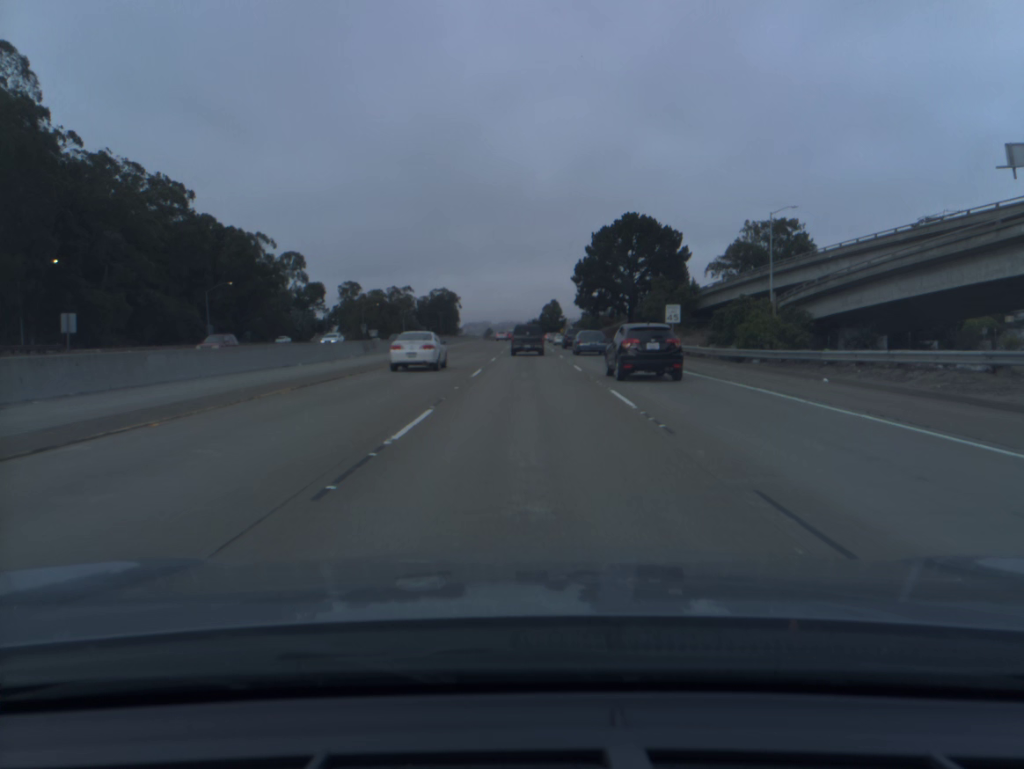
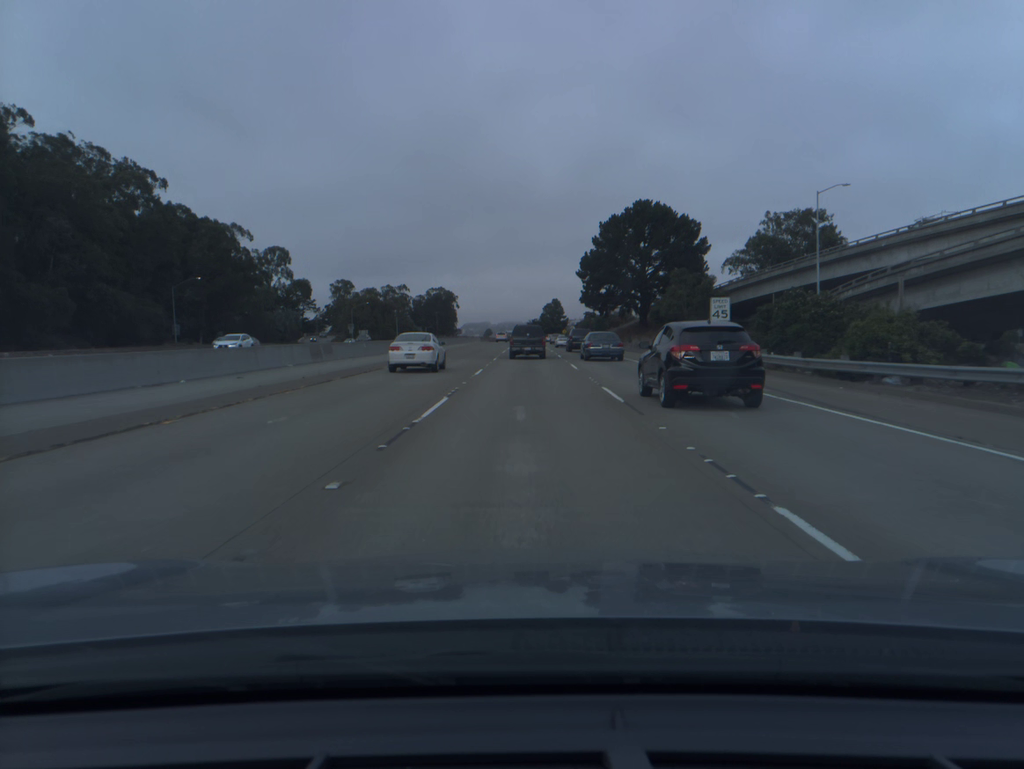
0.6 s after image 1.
(0.0, +12.0) m; 0°
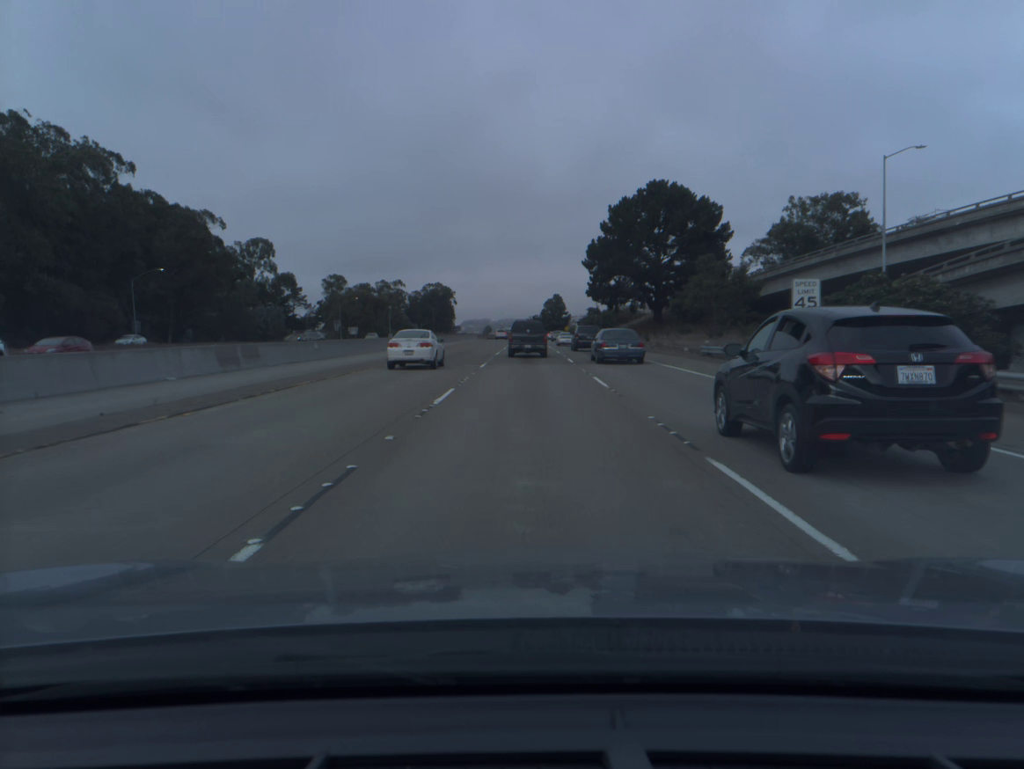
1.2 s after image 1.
(0.0, +11.7) m; 0°
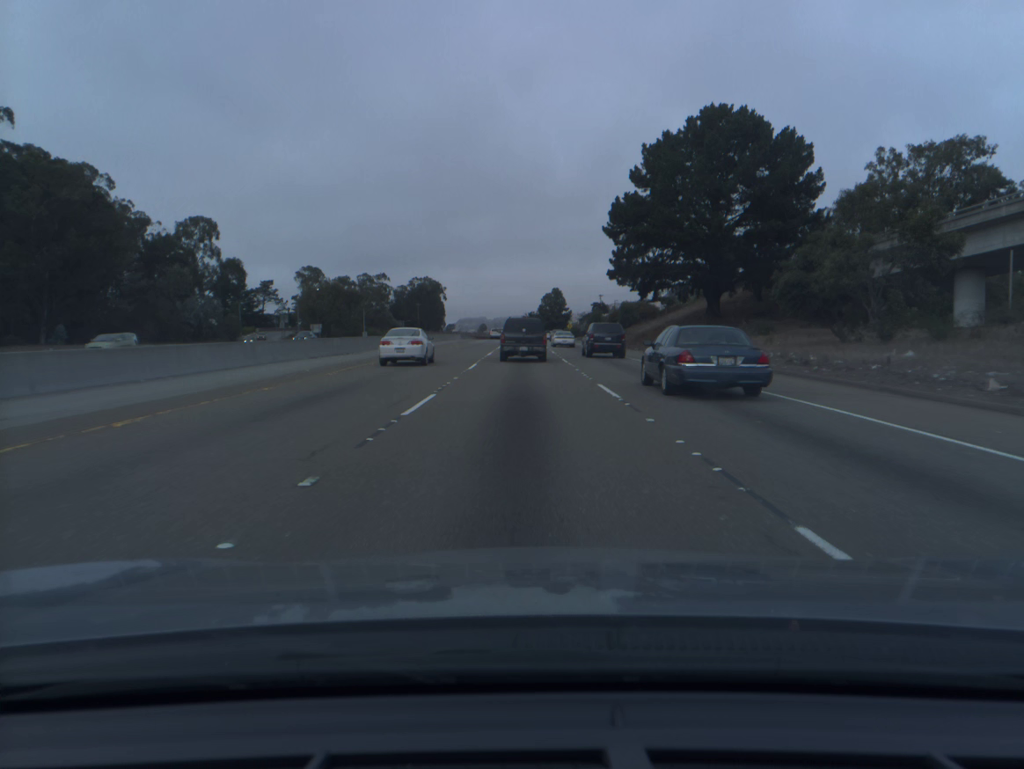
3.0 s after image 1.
(+0.1, +32.7) m; 0°
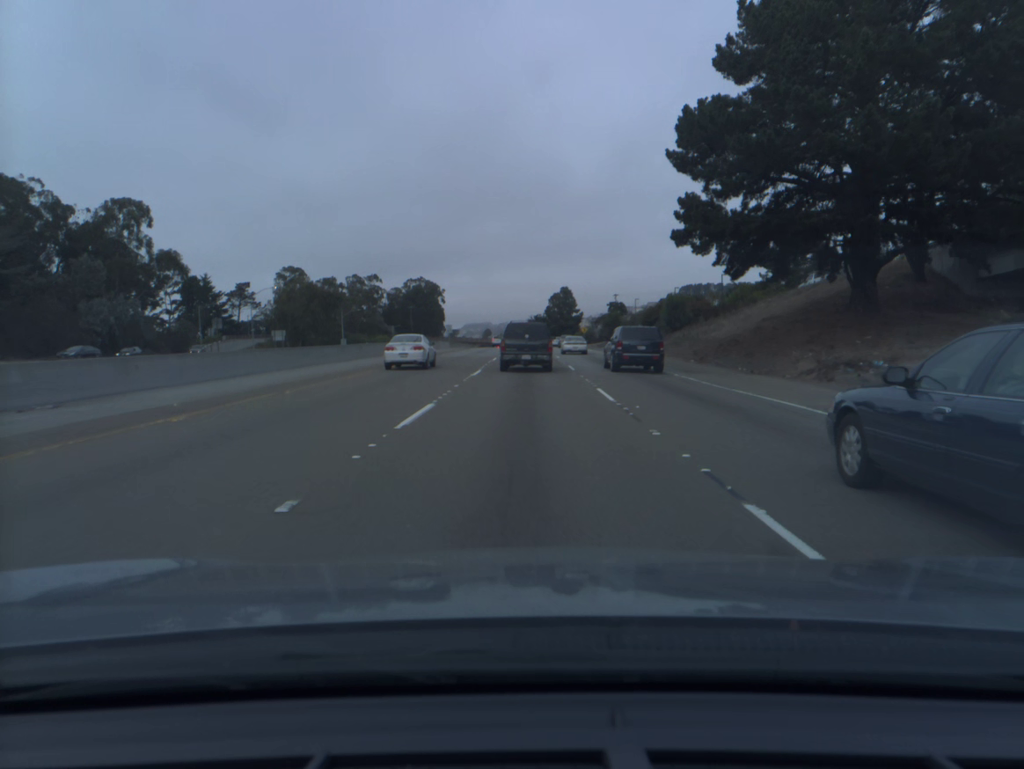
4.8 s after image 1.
(-0.1, +29.8) m; 0°
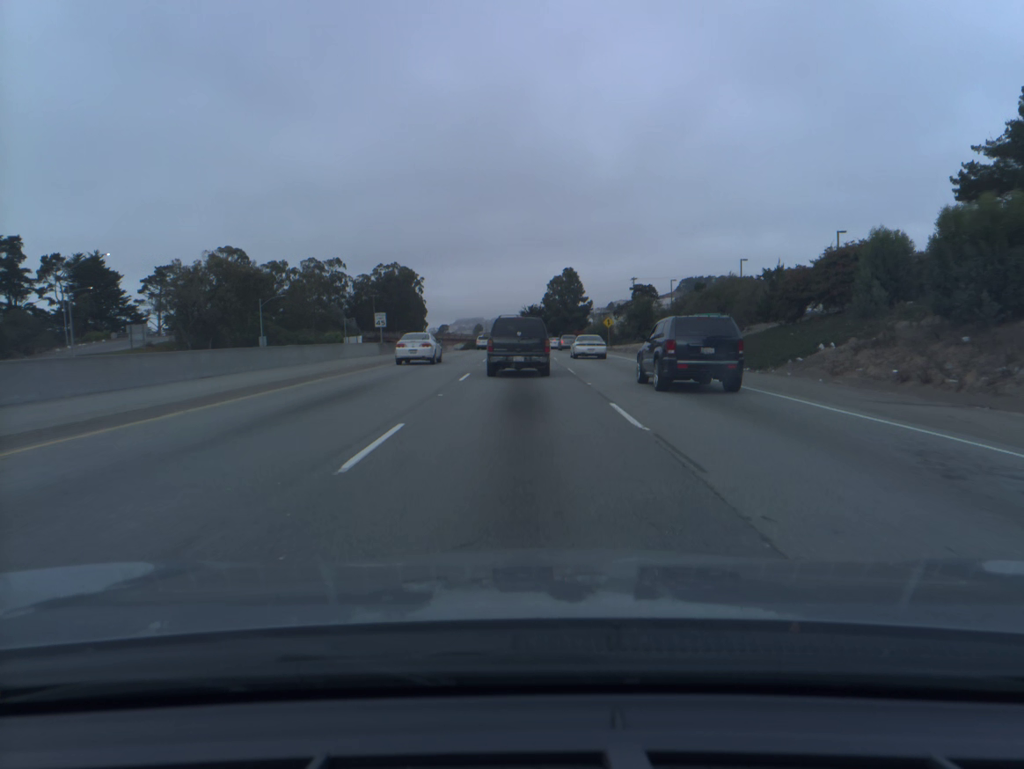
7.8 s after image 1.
(0.0, +48.6) m; 0°
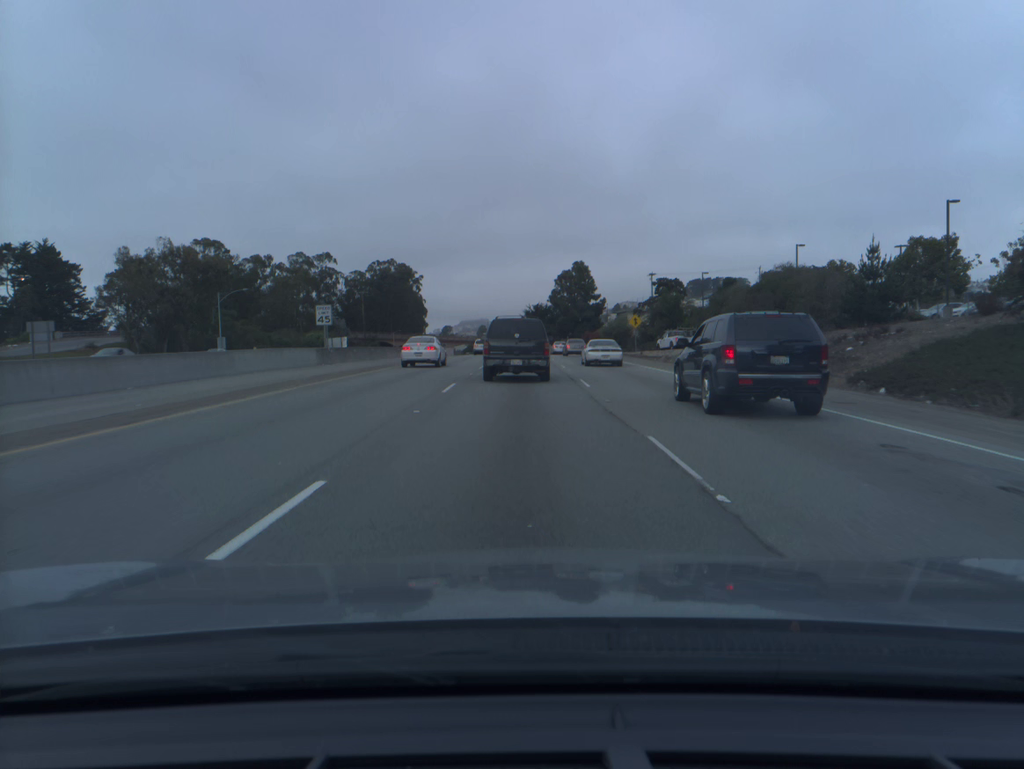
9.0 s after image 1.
(0.0, +19.1) m; 0°
